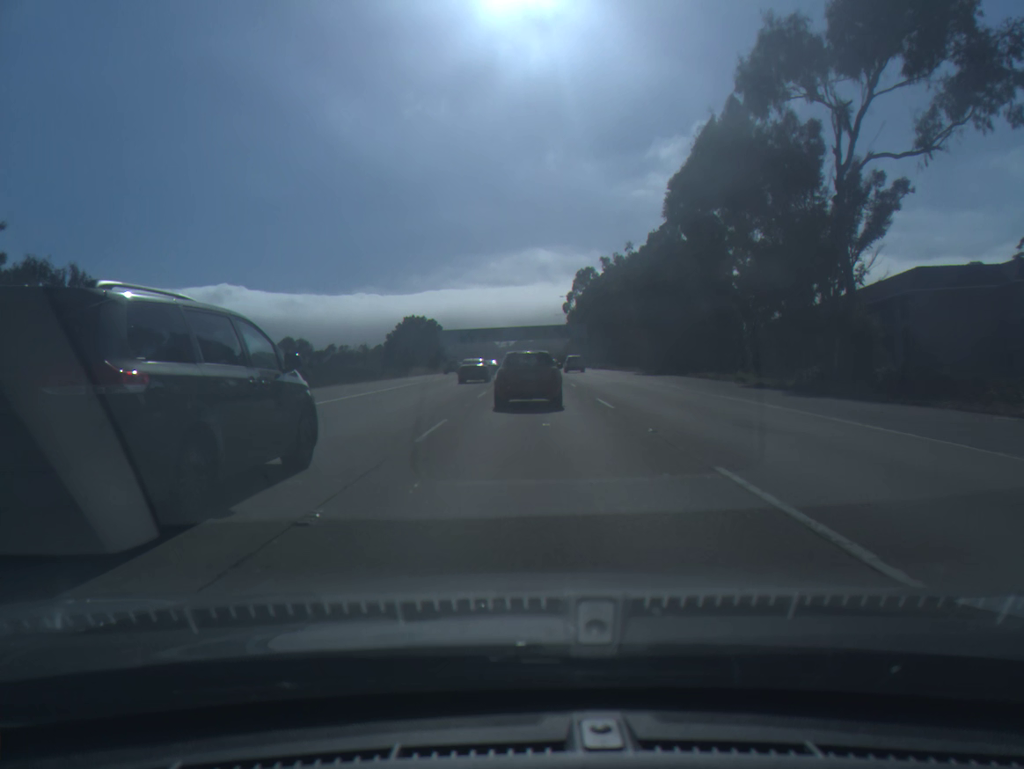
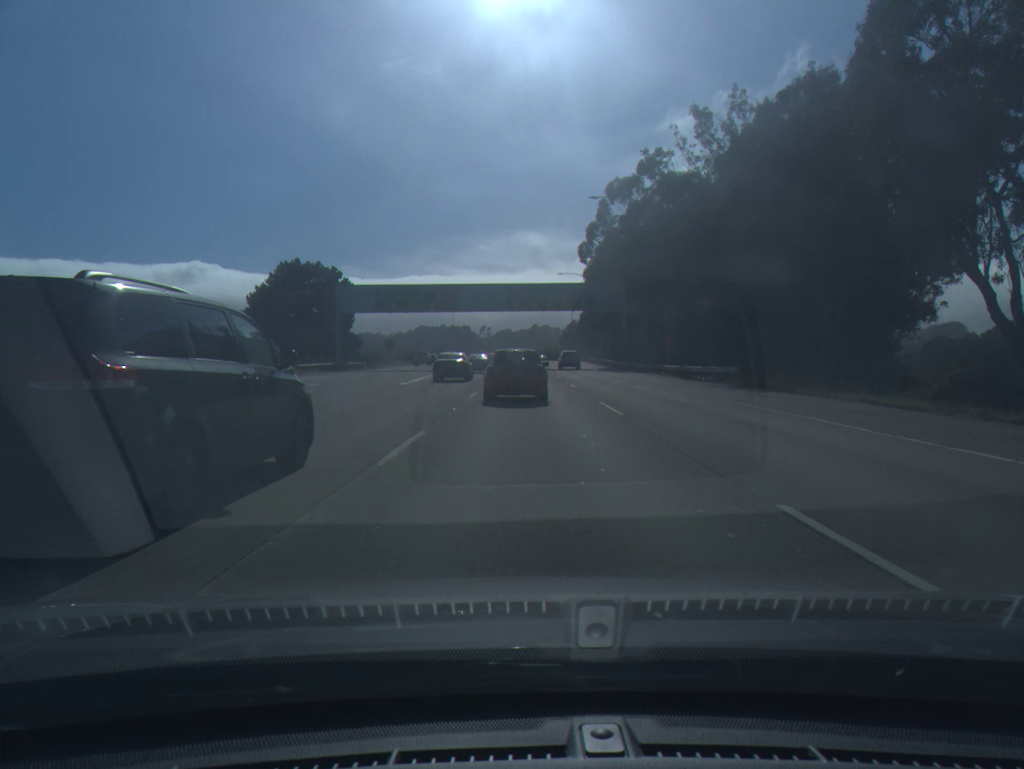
(+0.9, +74.8) m; +1°
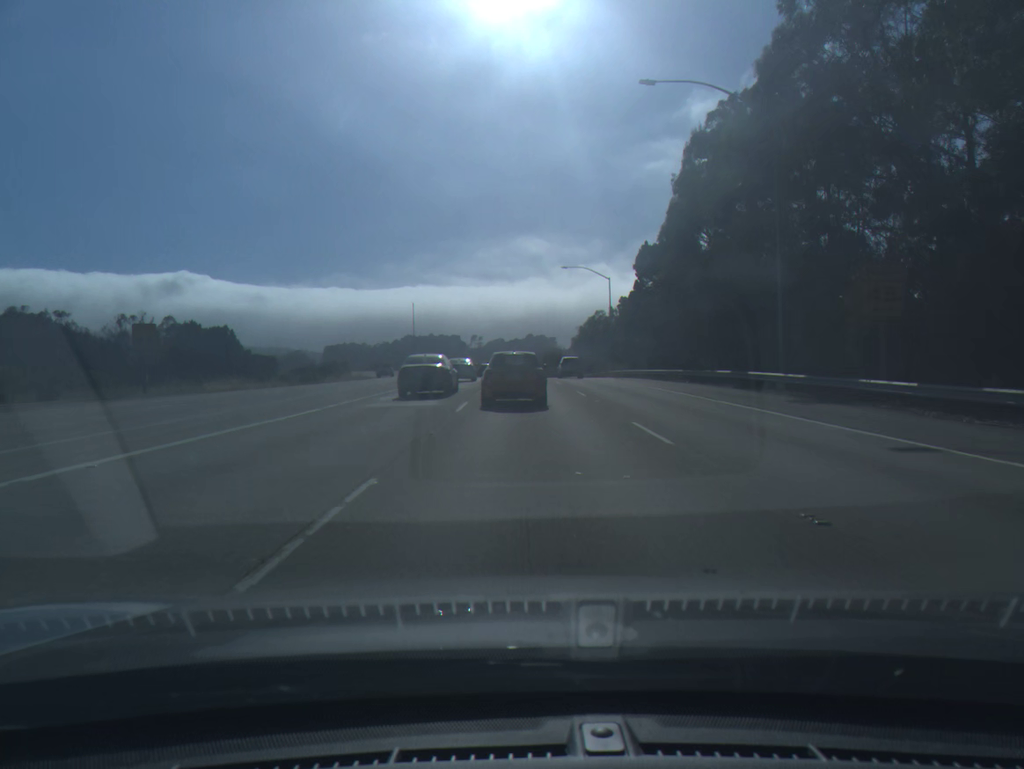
(+0.4, +77.2) m; +1°
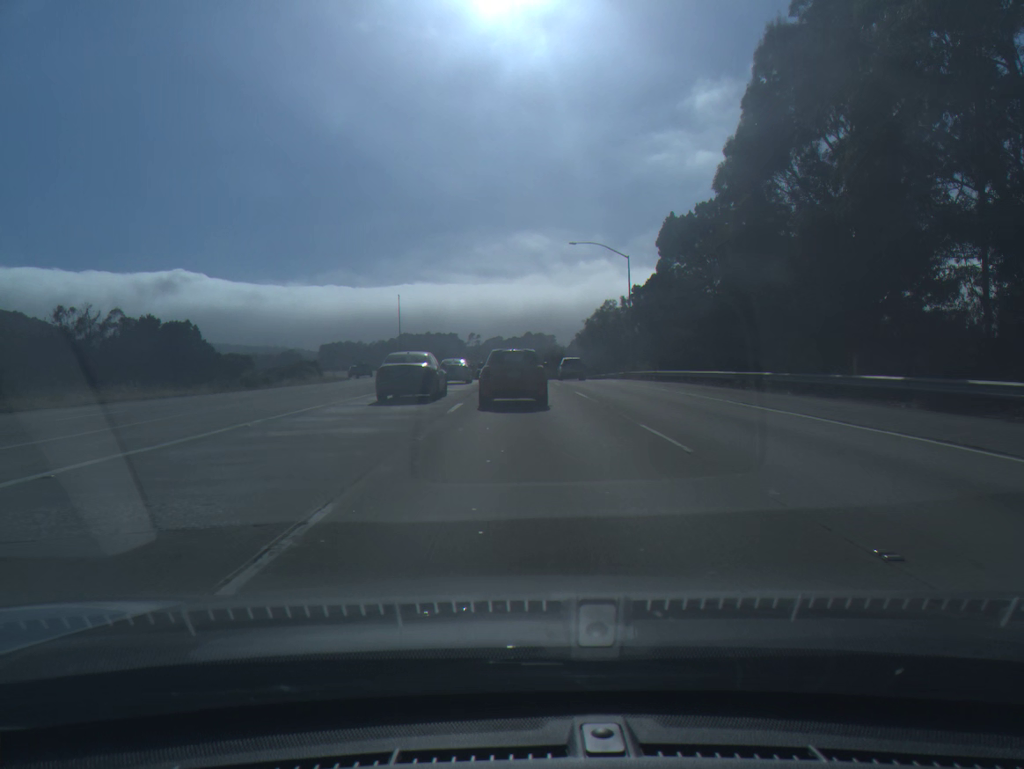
(0.0, +15.8) m; 0°
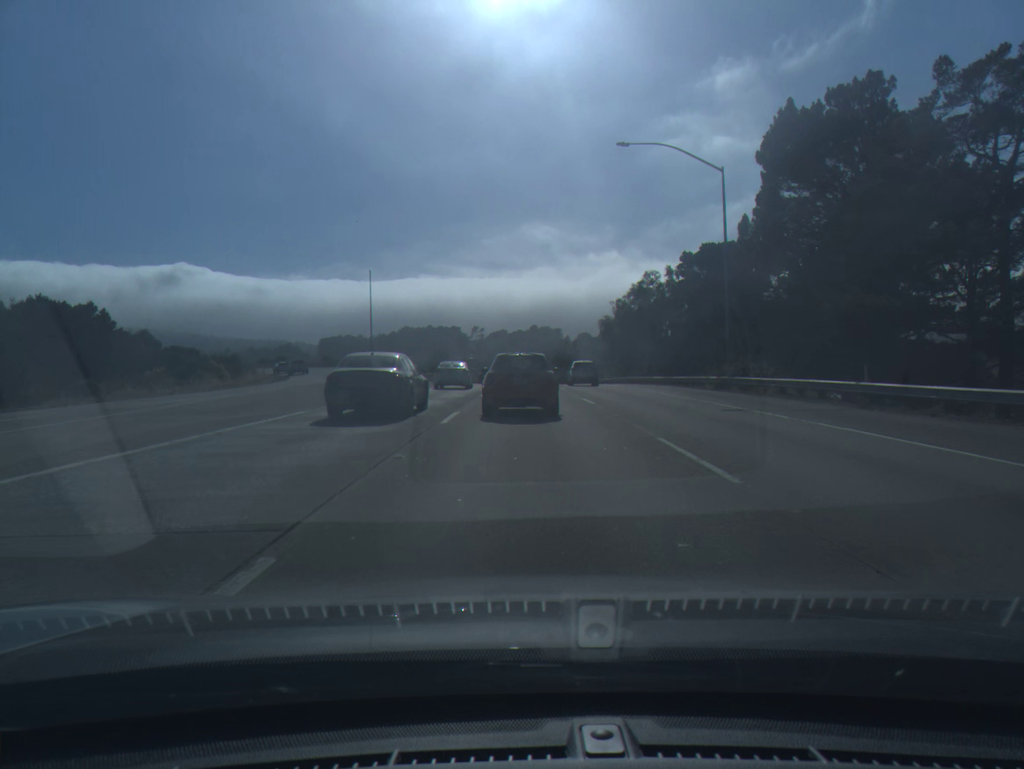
(-0.1, +30.8) m; 0°
